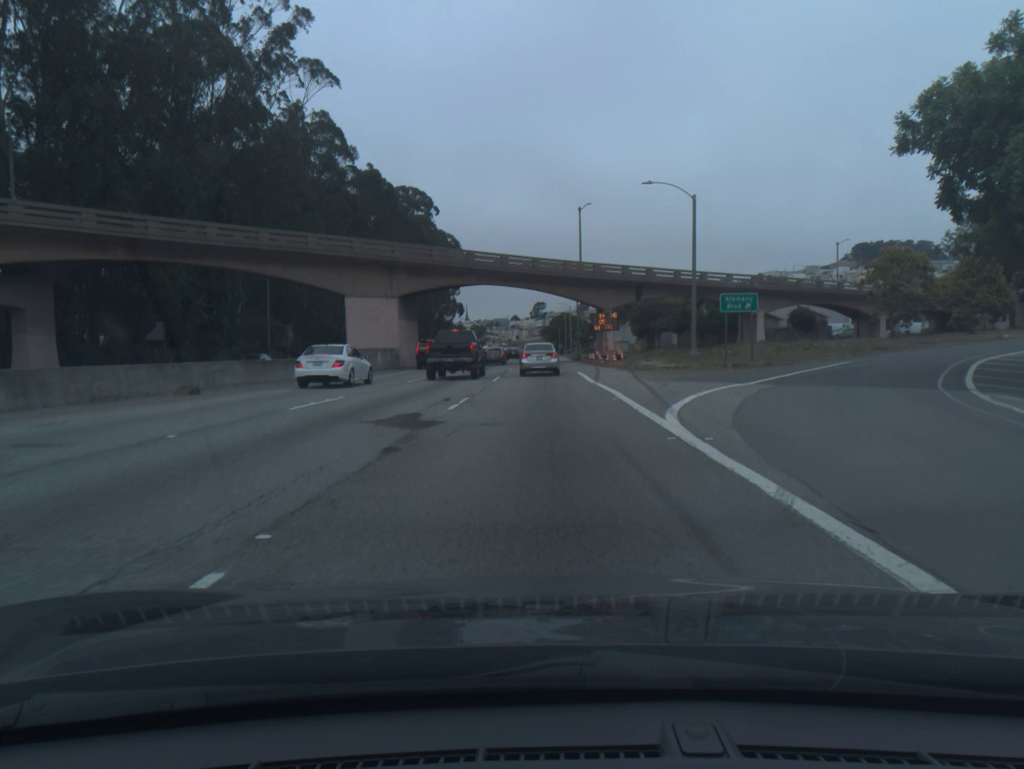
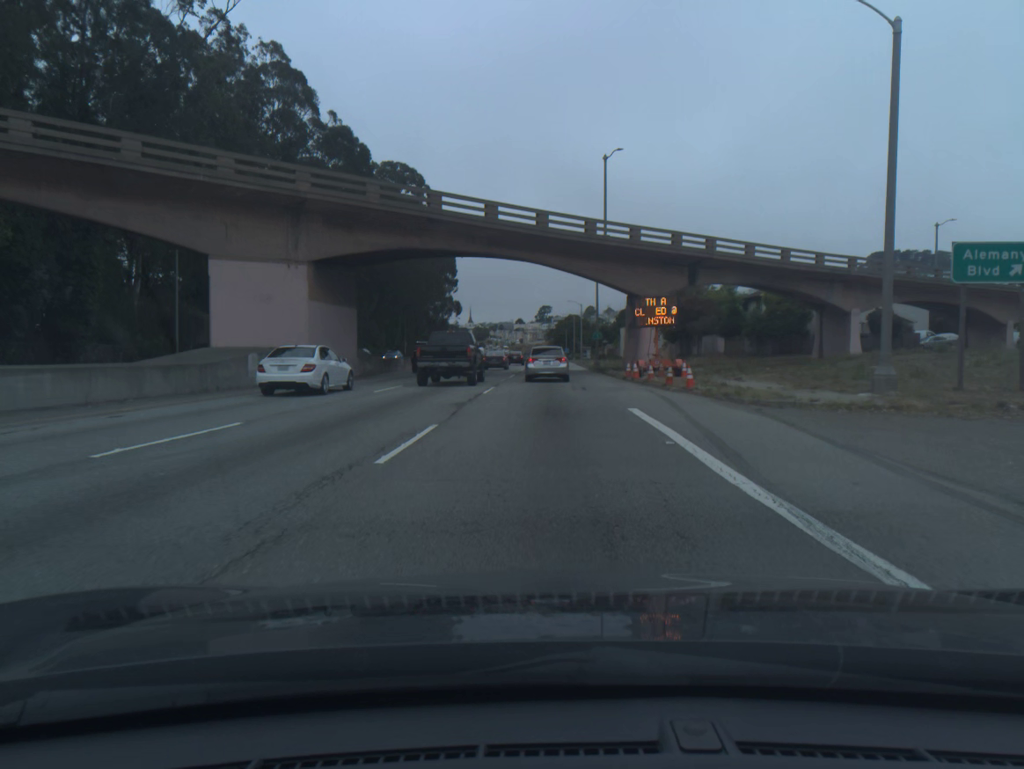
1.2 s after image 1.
(-0.1, +21.9) m; 0°
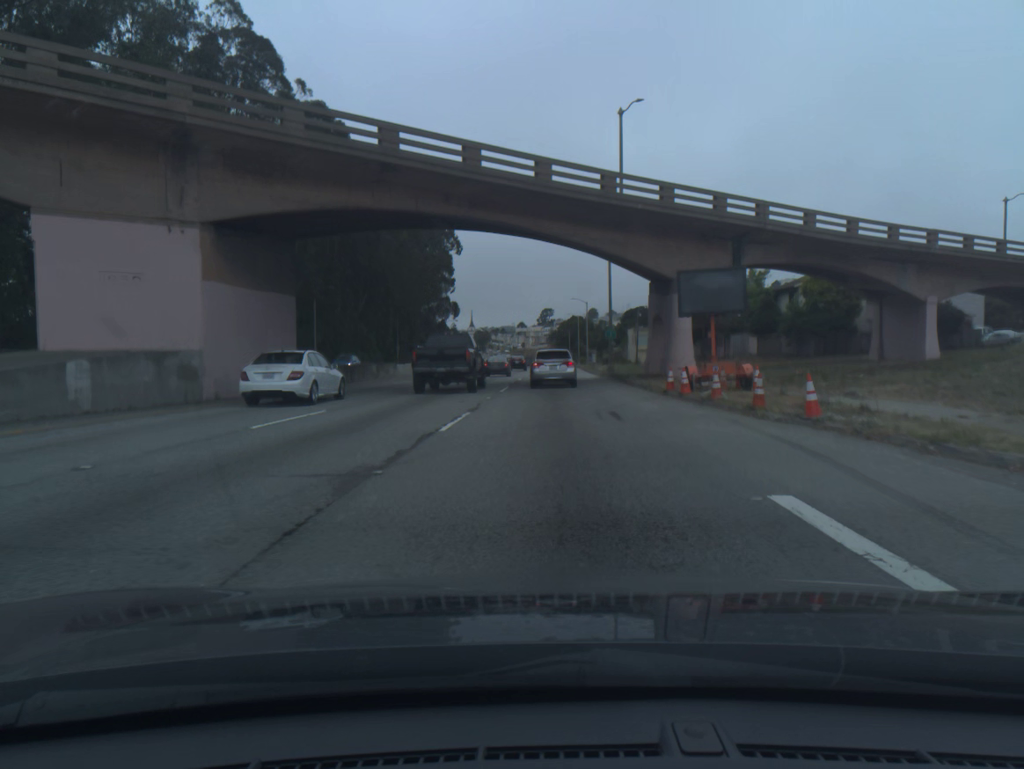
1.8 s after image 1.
(0.0, +10.3) m; 0°
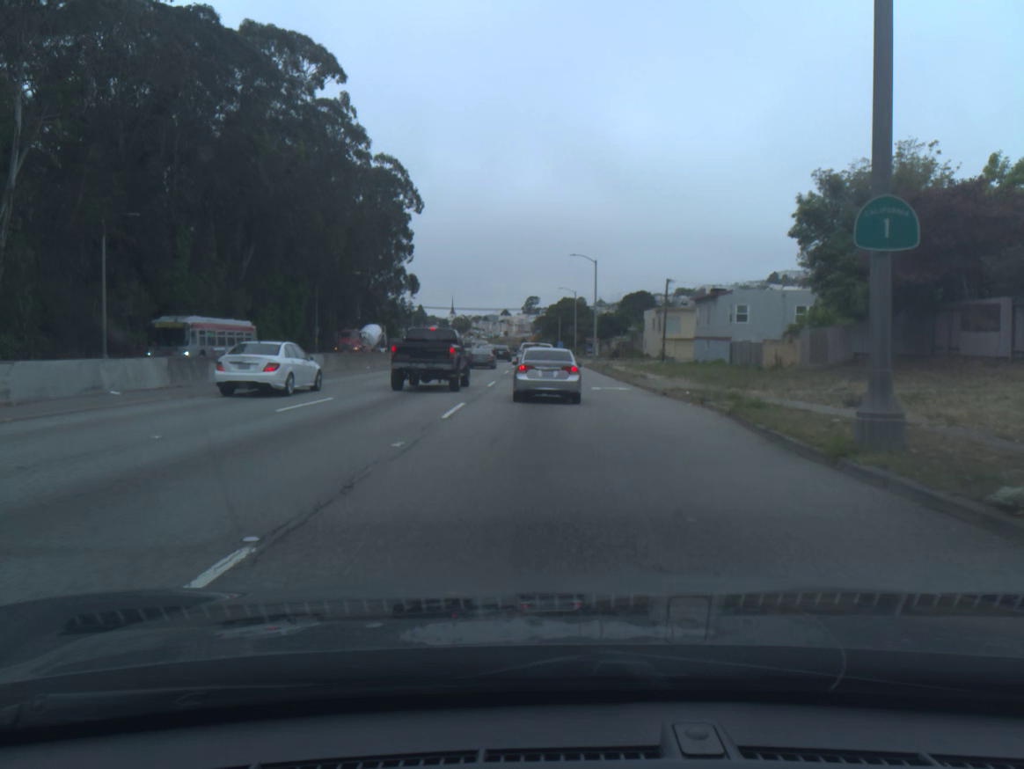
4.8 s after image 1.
(+0.4, +42.2) m; +1°
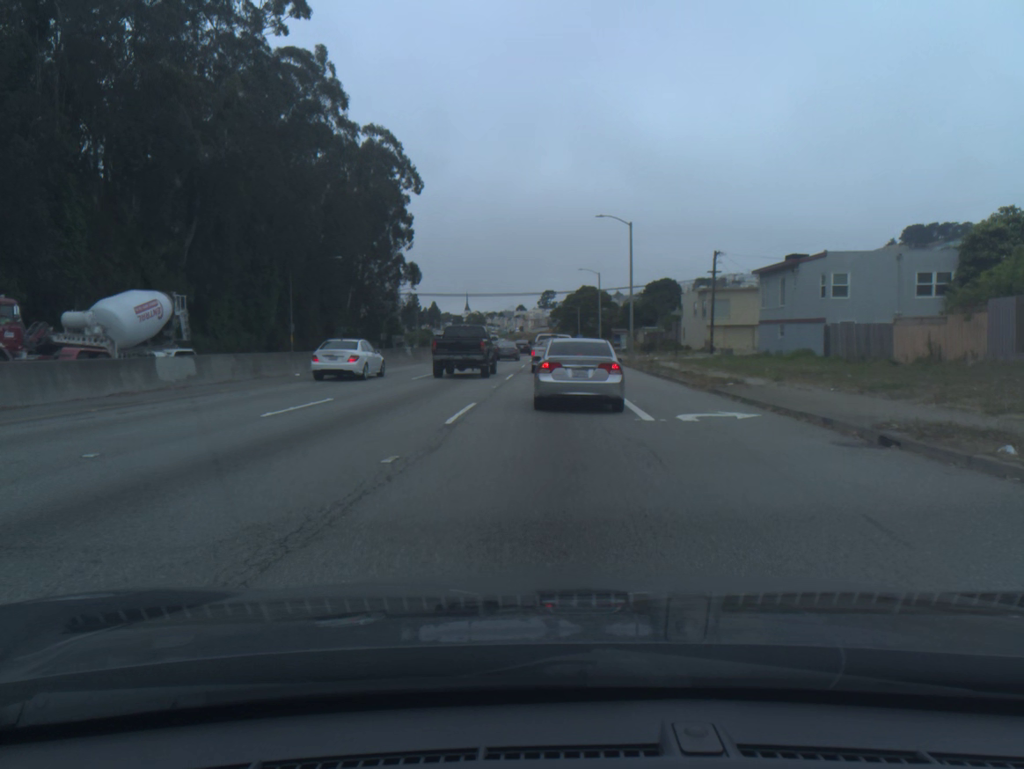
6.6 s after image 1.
(-0.1, +16.9) m; -1°
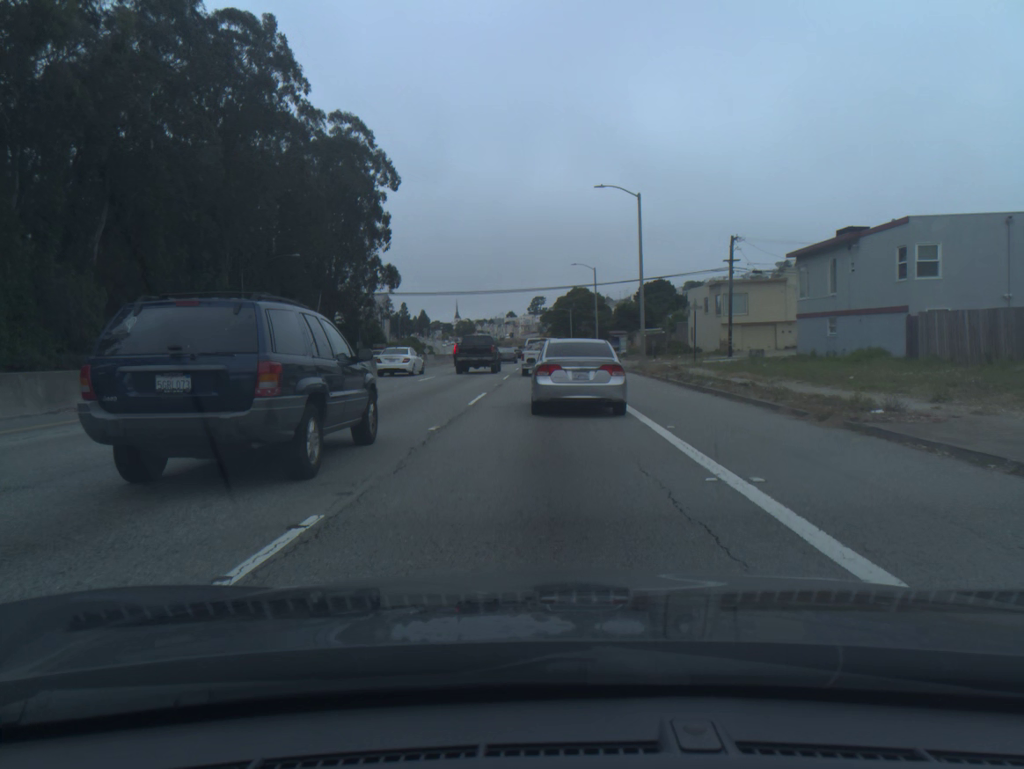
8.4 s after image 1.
(+0.1, +11.3) m; +1°
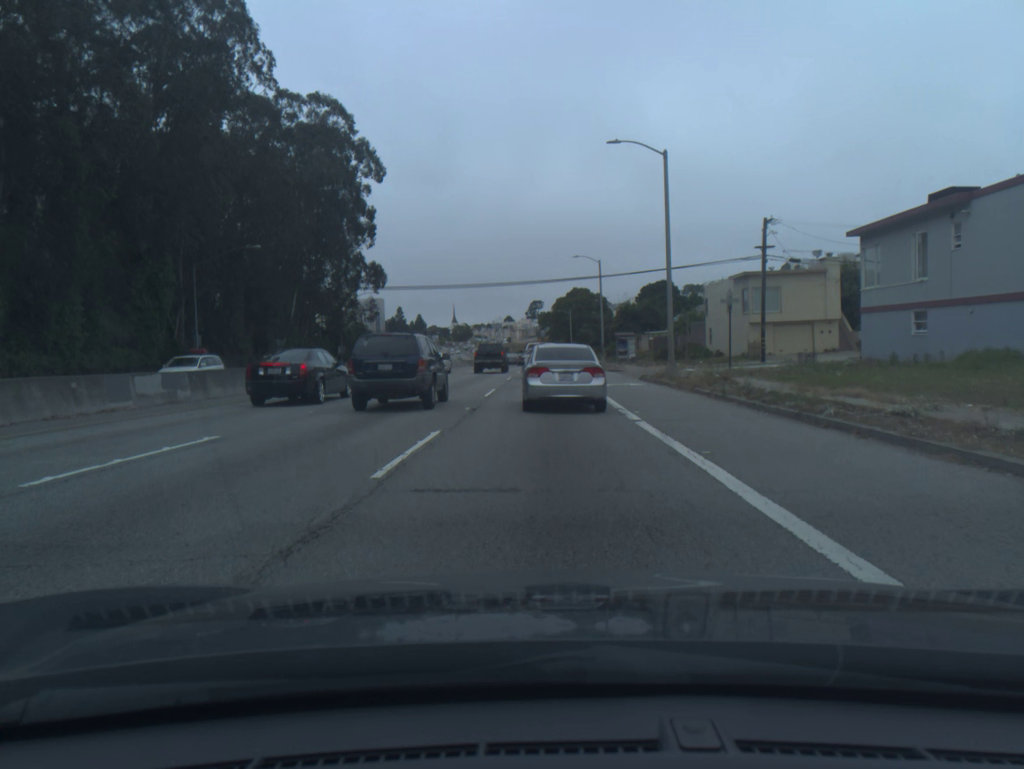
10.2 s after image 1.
(0.0, +9.6) m; 0°
